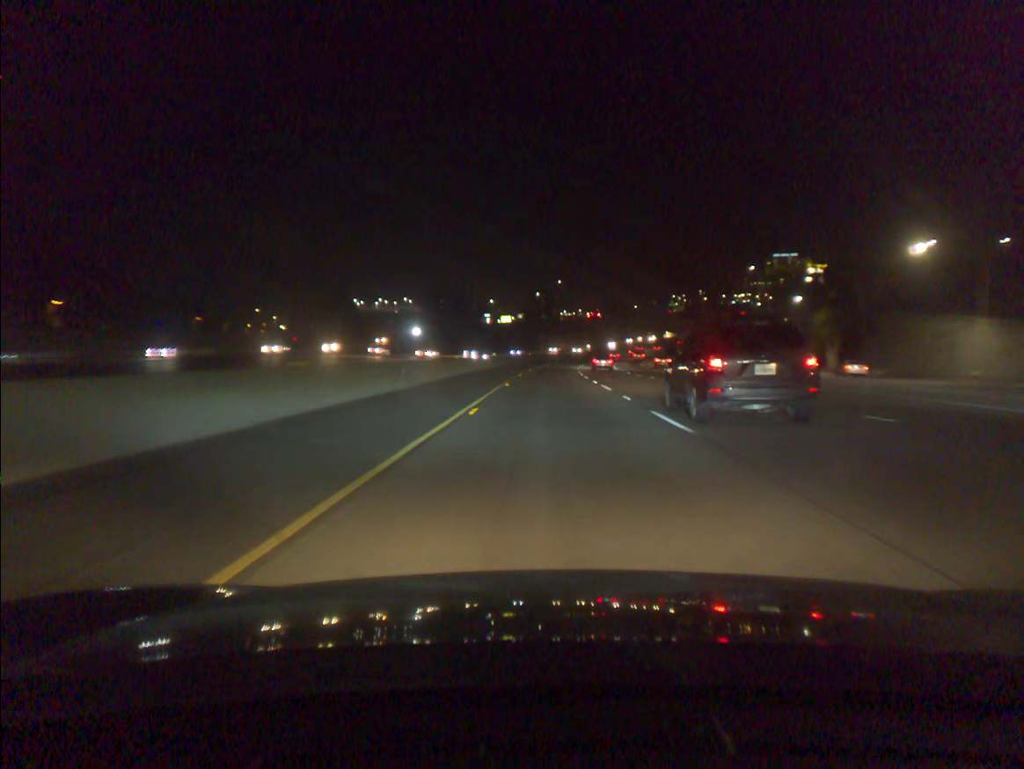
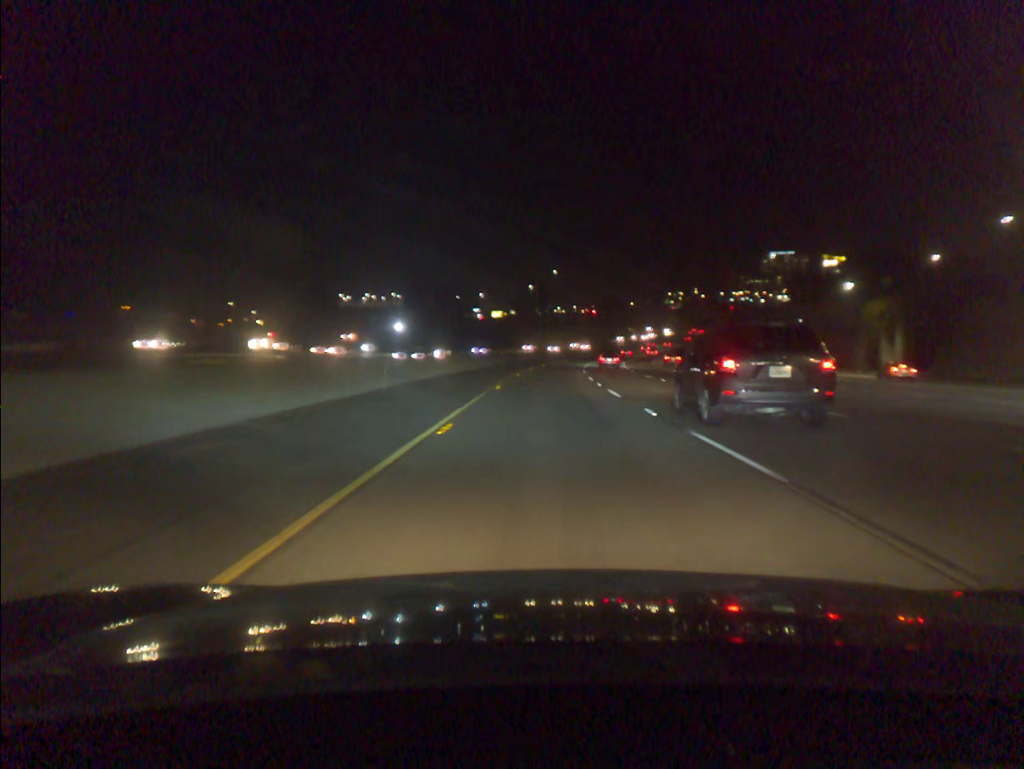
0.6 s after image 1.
(0.0, +18.9) m; 0°
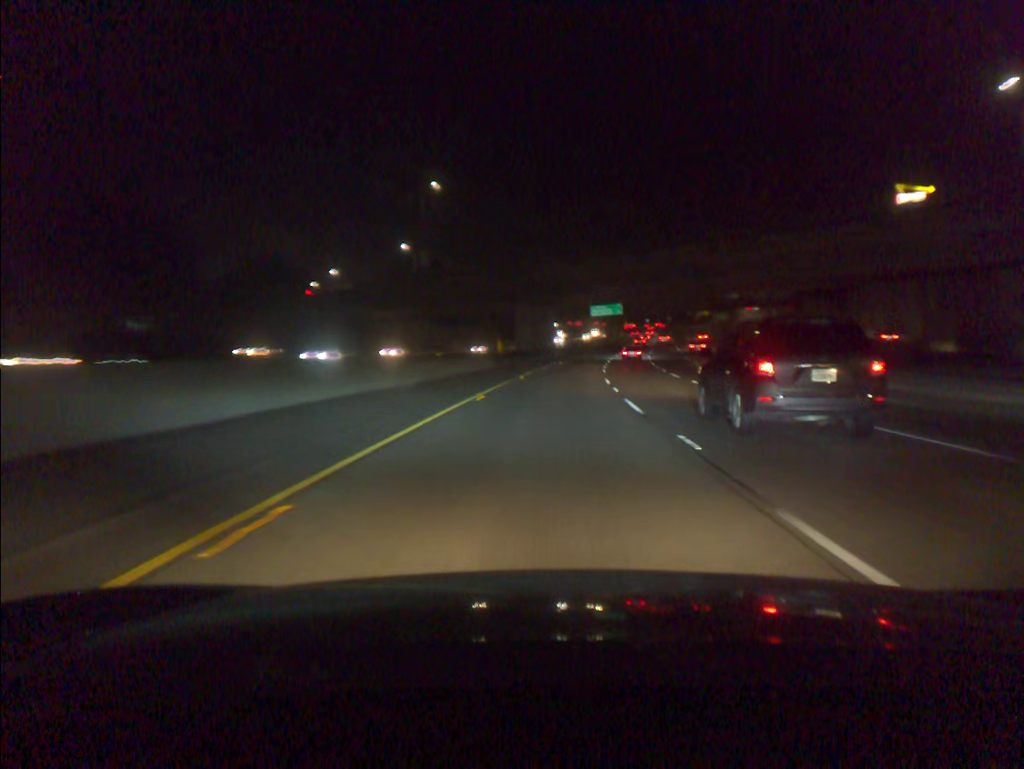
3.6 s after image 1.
(+4.6, +94.1) m; +6°
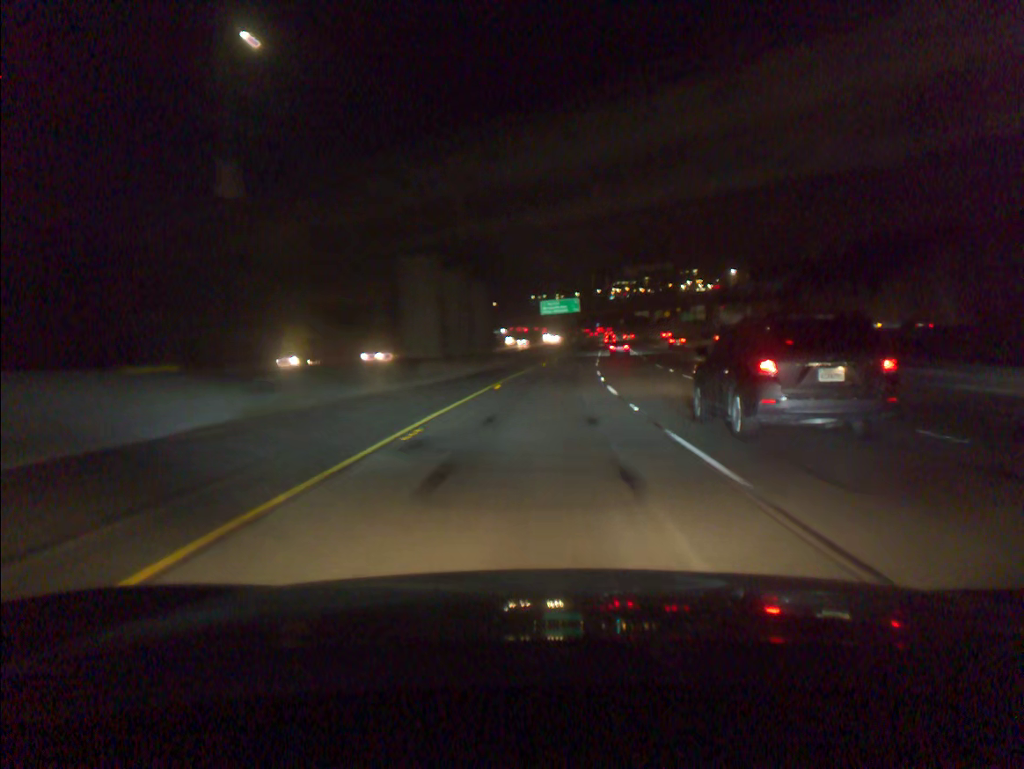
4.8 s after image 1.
(+1.3, +37.9) m; +4°
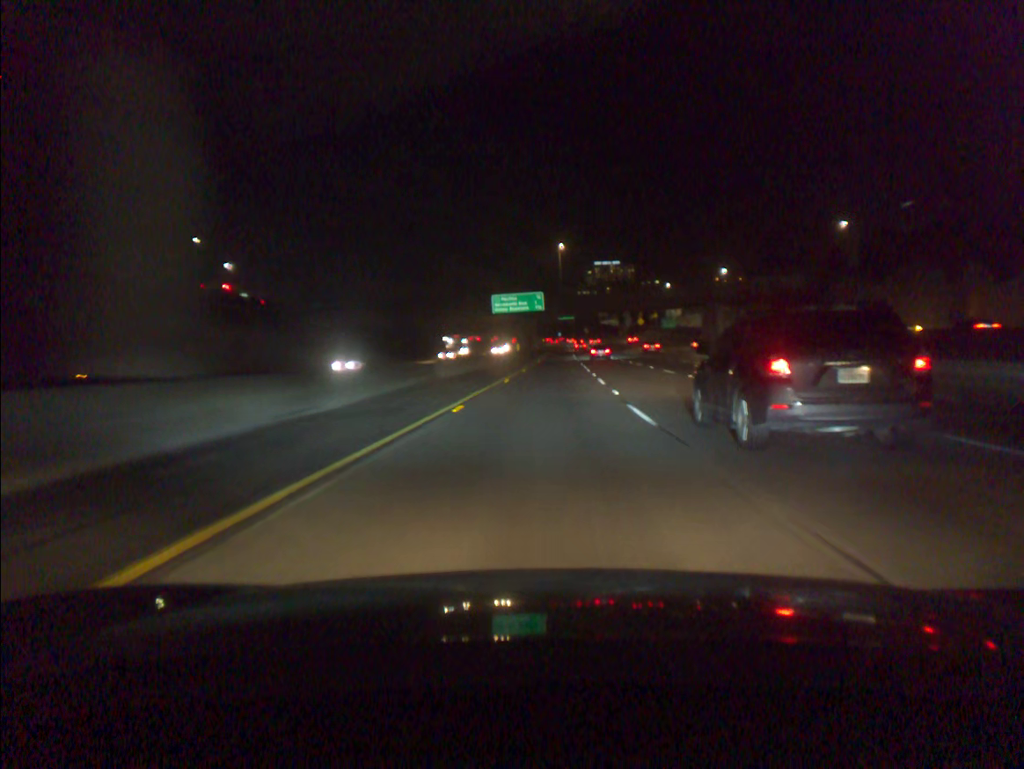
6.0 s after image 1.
(+1.2, +38.2) m; +3°
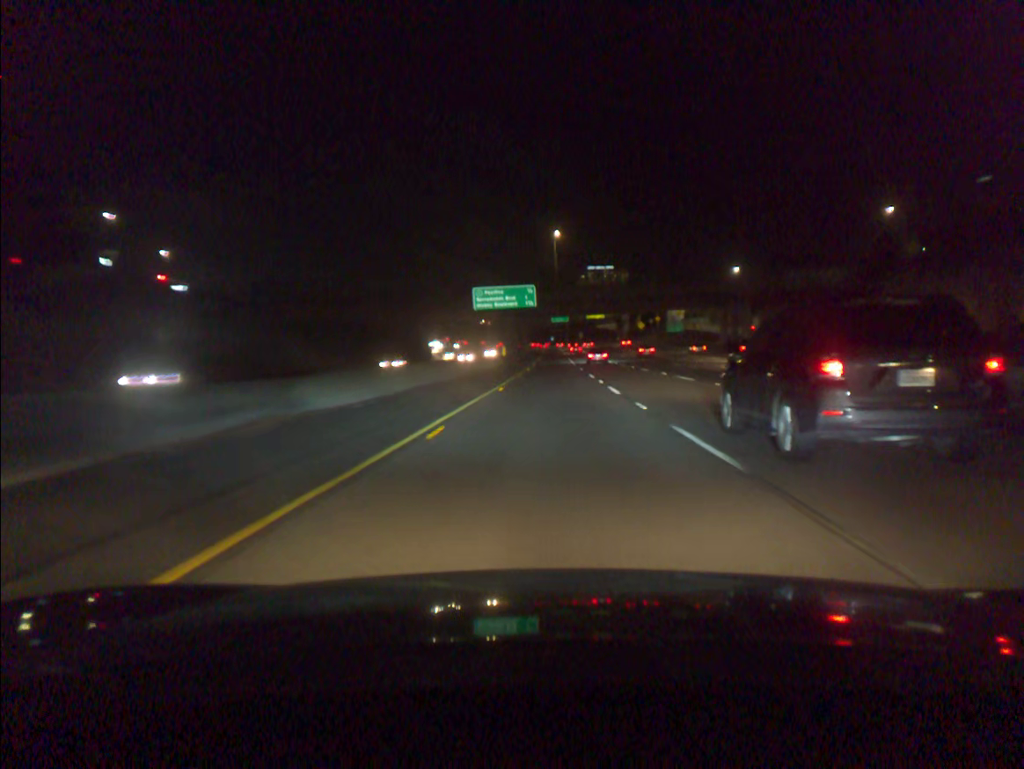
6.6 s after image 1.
(+0.1, +19.2) m; +1°
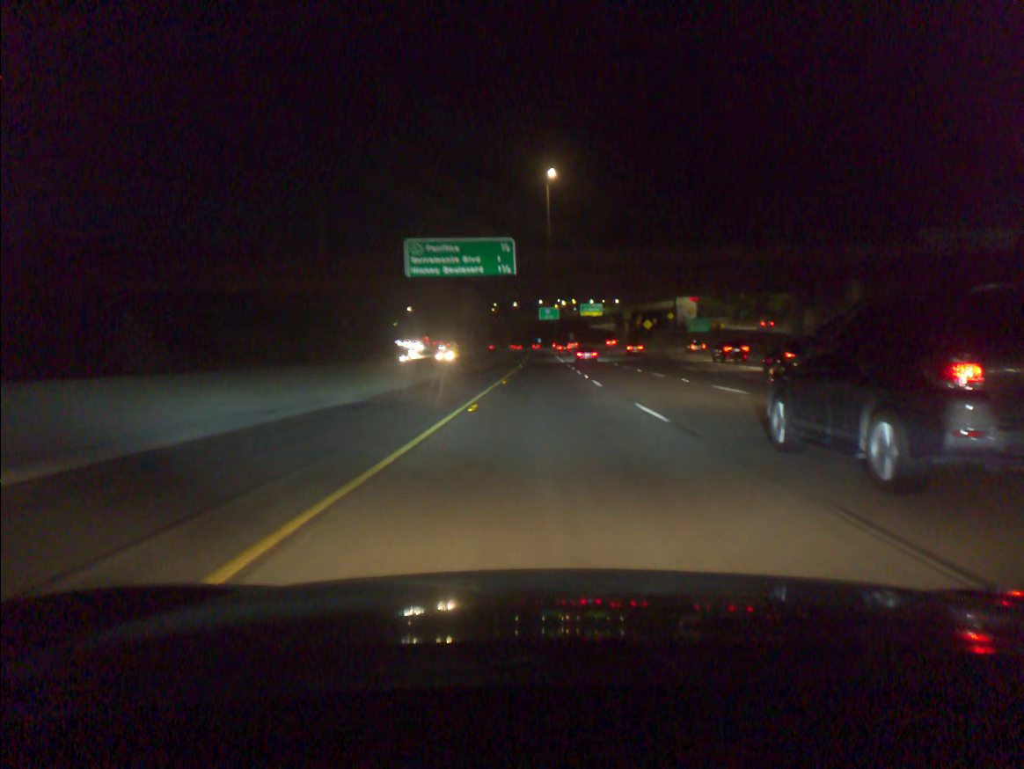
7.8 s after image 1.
(+0.3, +38.3) m; +1°
